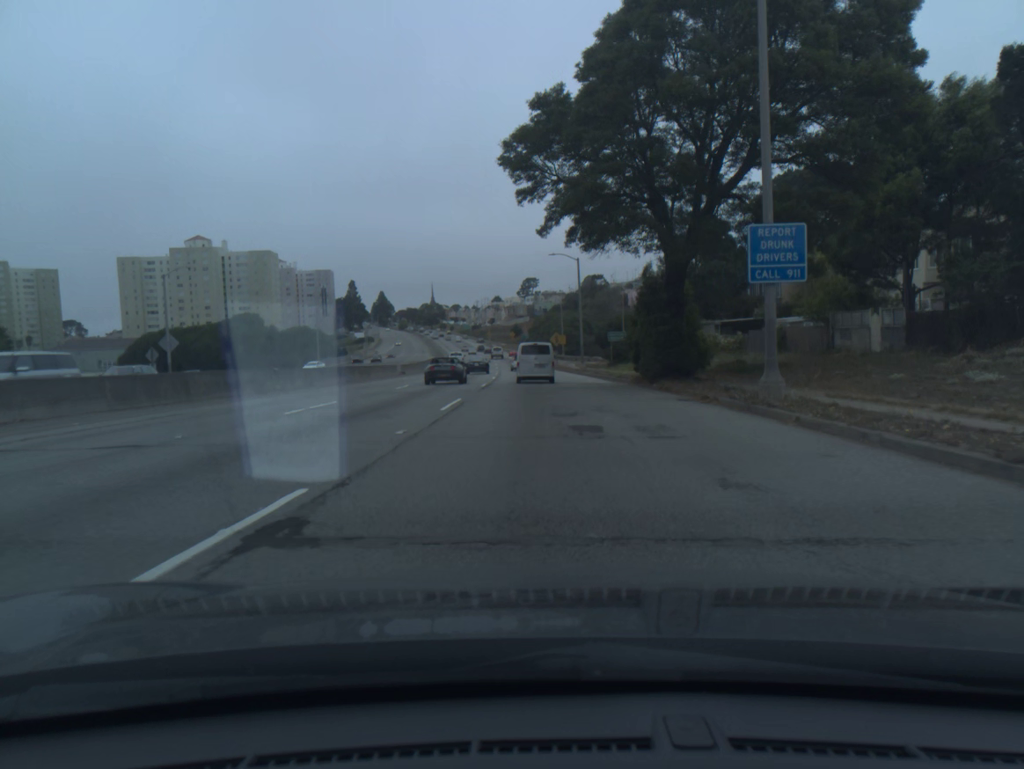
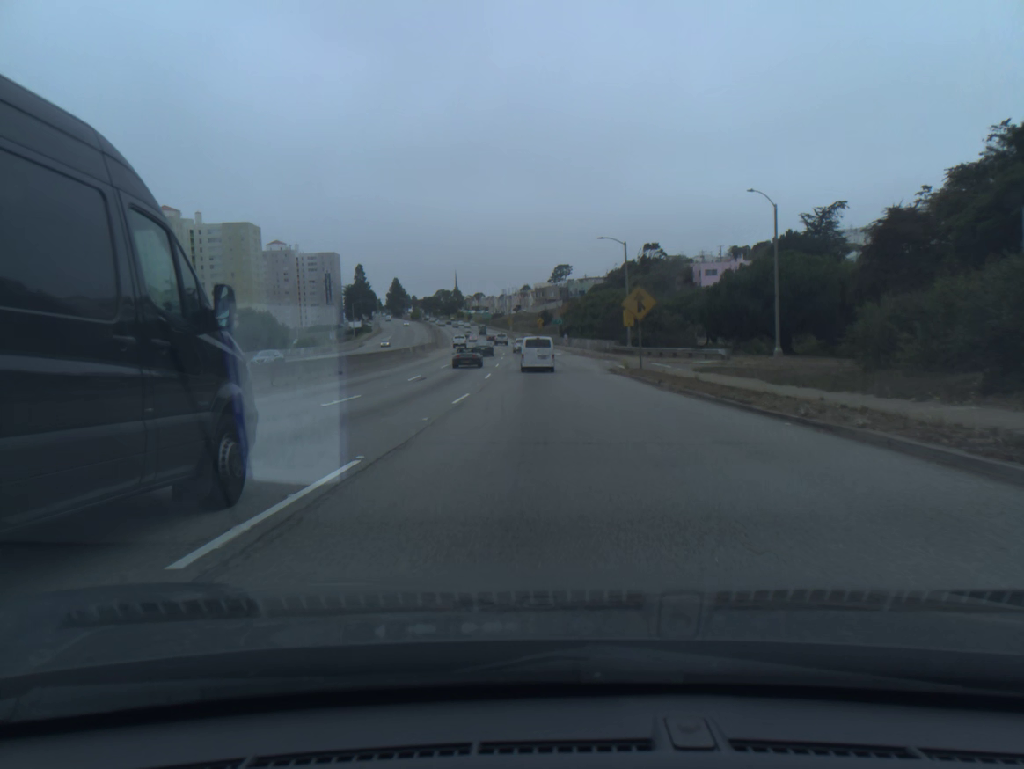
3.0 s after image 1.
(-1.1, +56.4) m; -2°
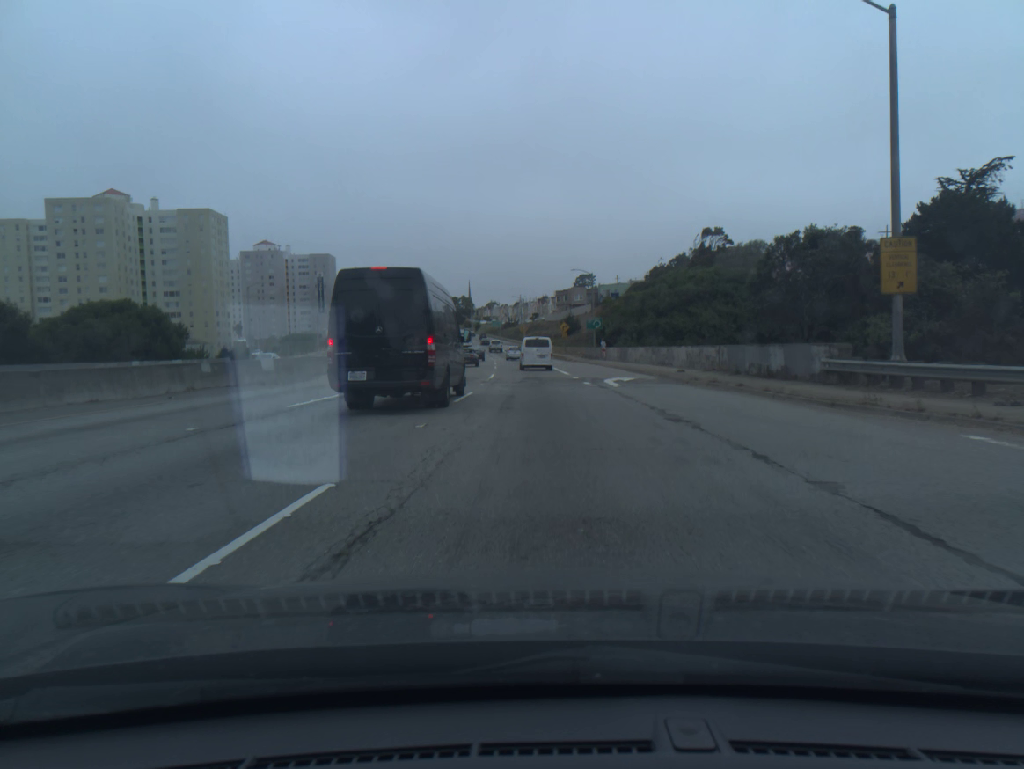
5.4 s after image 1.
(-0.7, +46.5) m; -1°
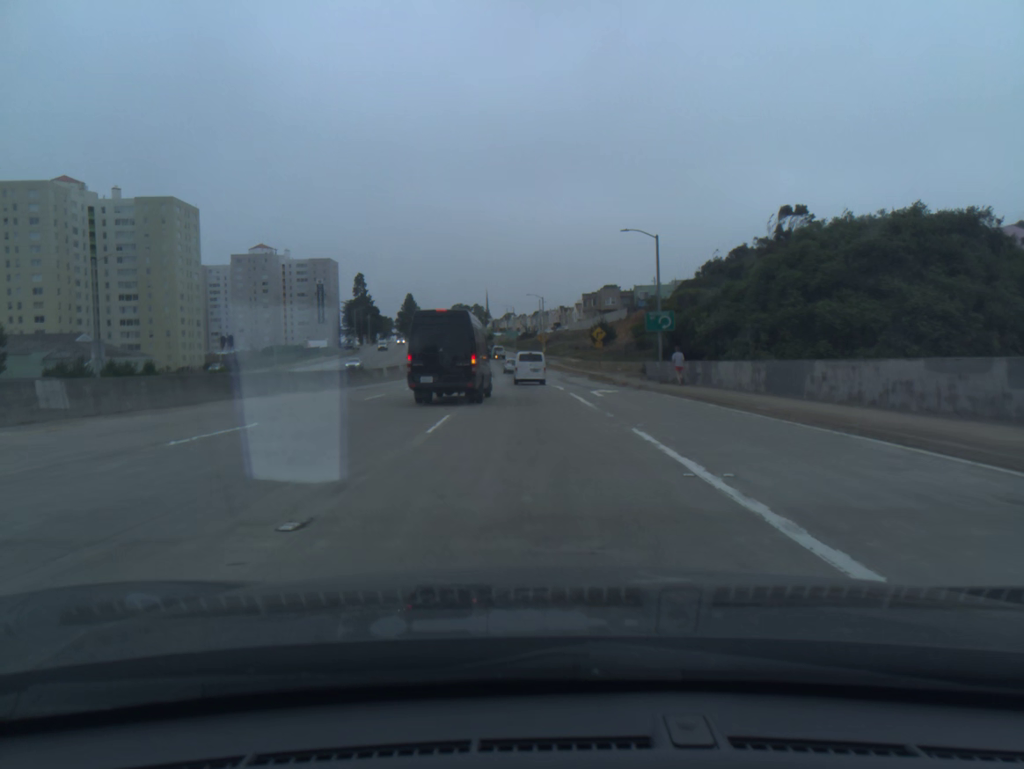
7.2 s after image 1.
(-0.3, +35.1) m; -1°
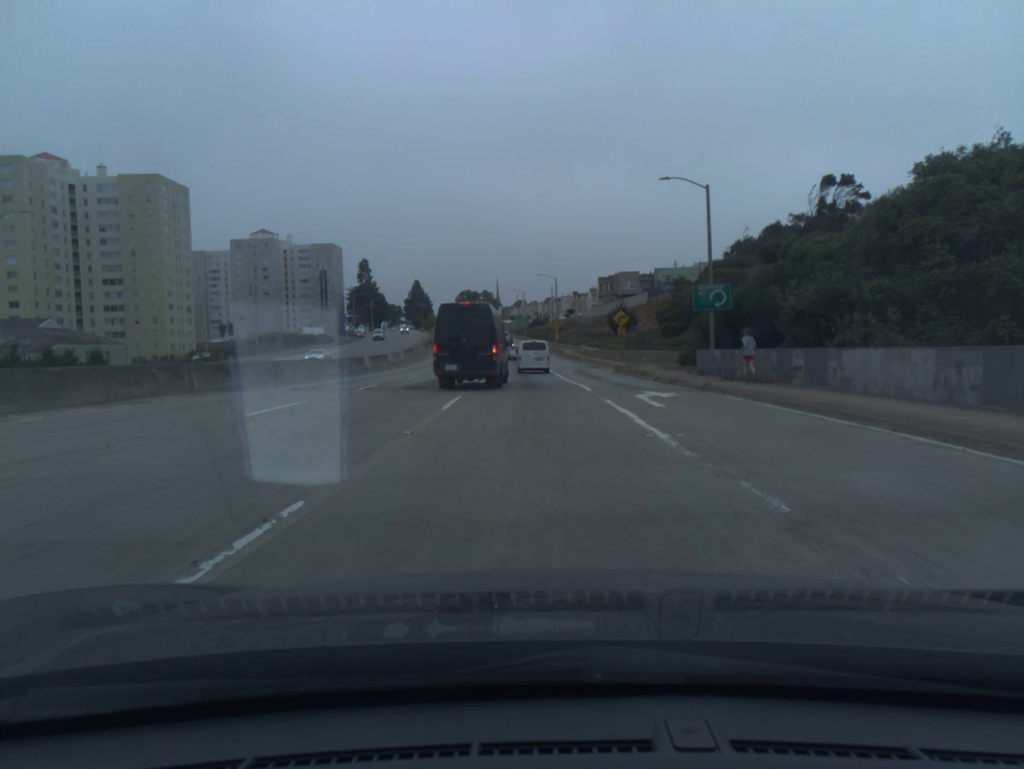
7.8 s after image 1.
(-0.1, +11.7) m; -1°
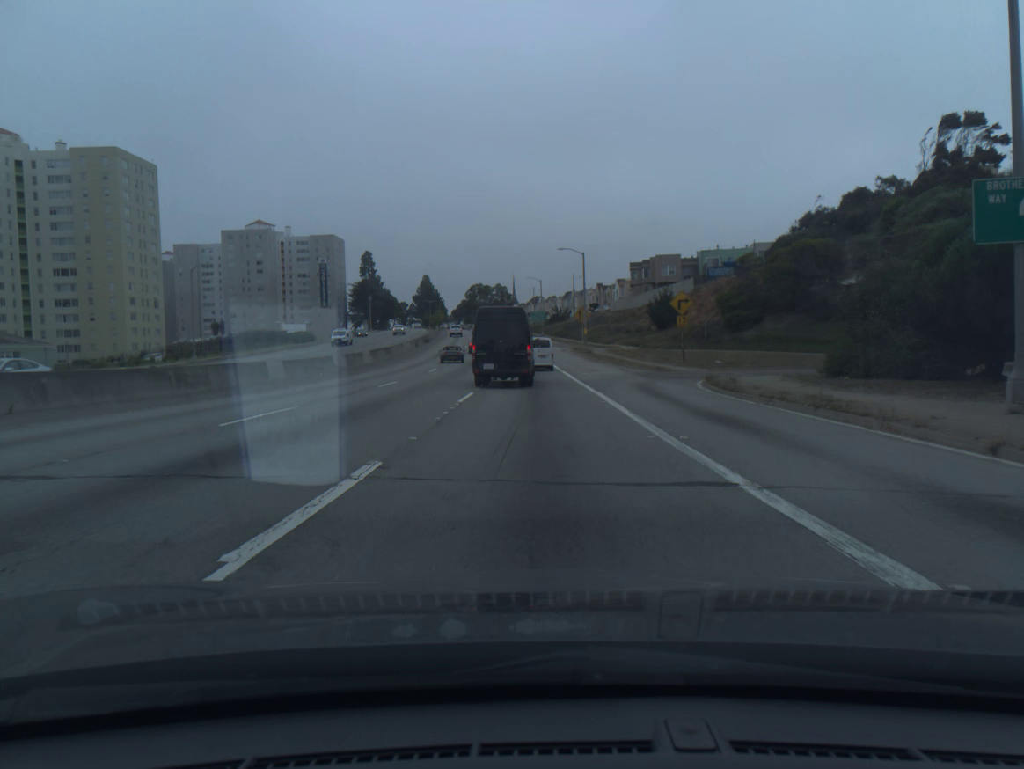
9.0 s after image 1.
(-0.2, +23.4) m; -1°
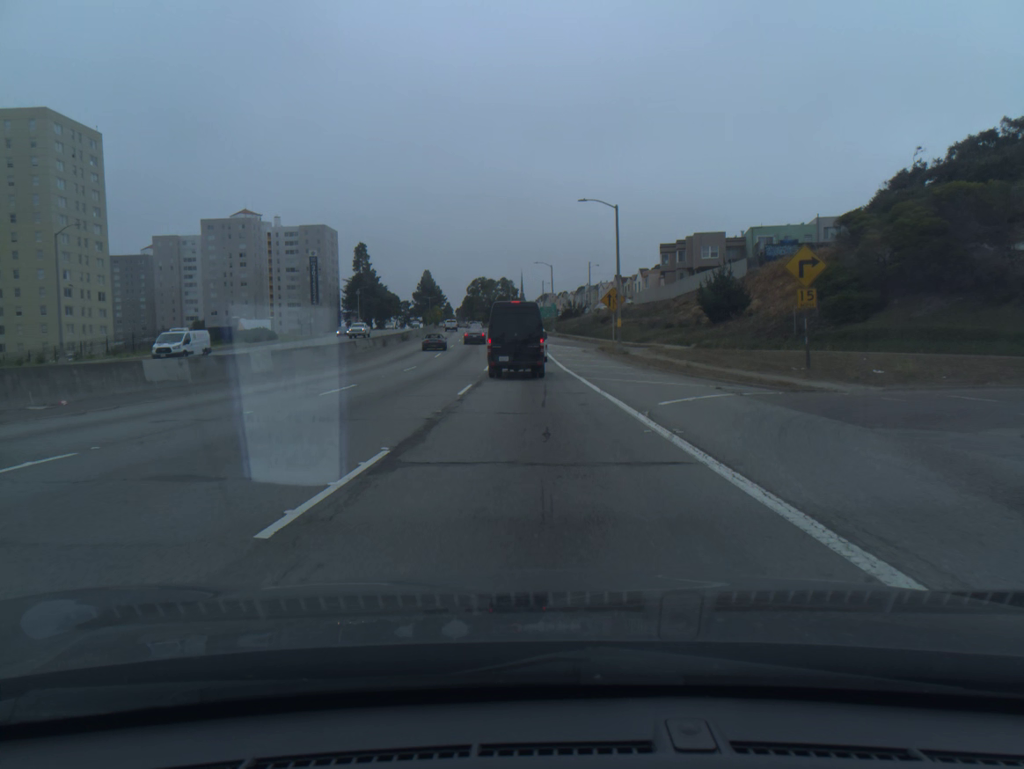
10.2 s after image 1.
(-0.1, +23.1) m; -1°
